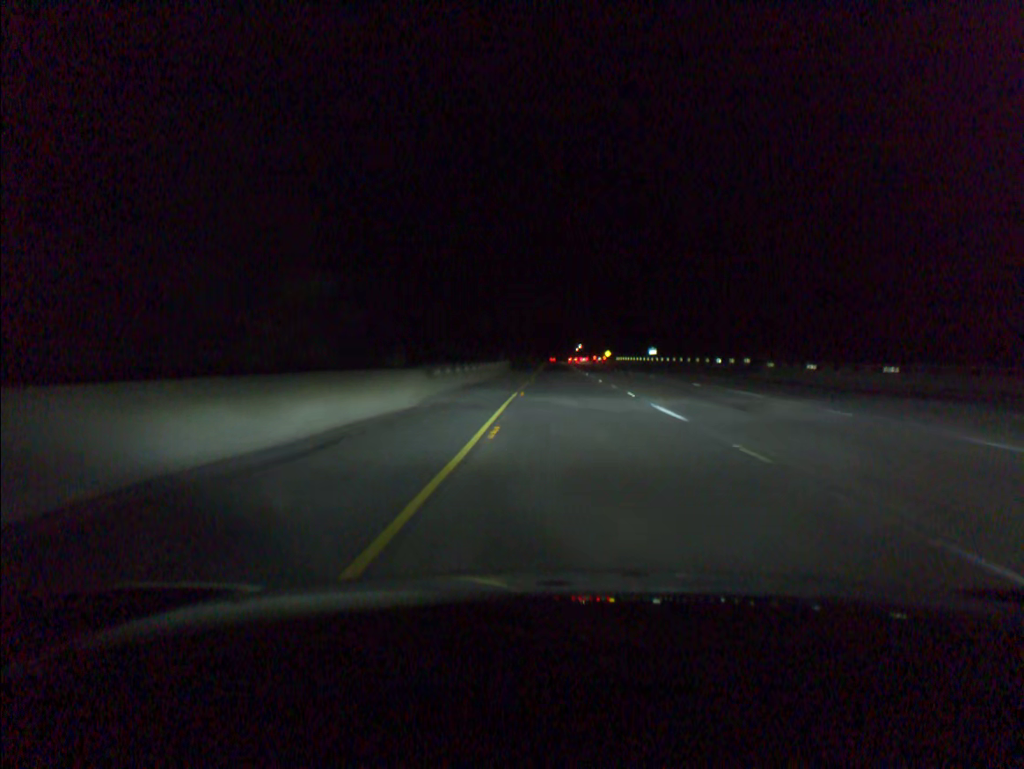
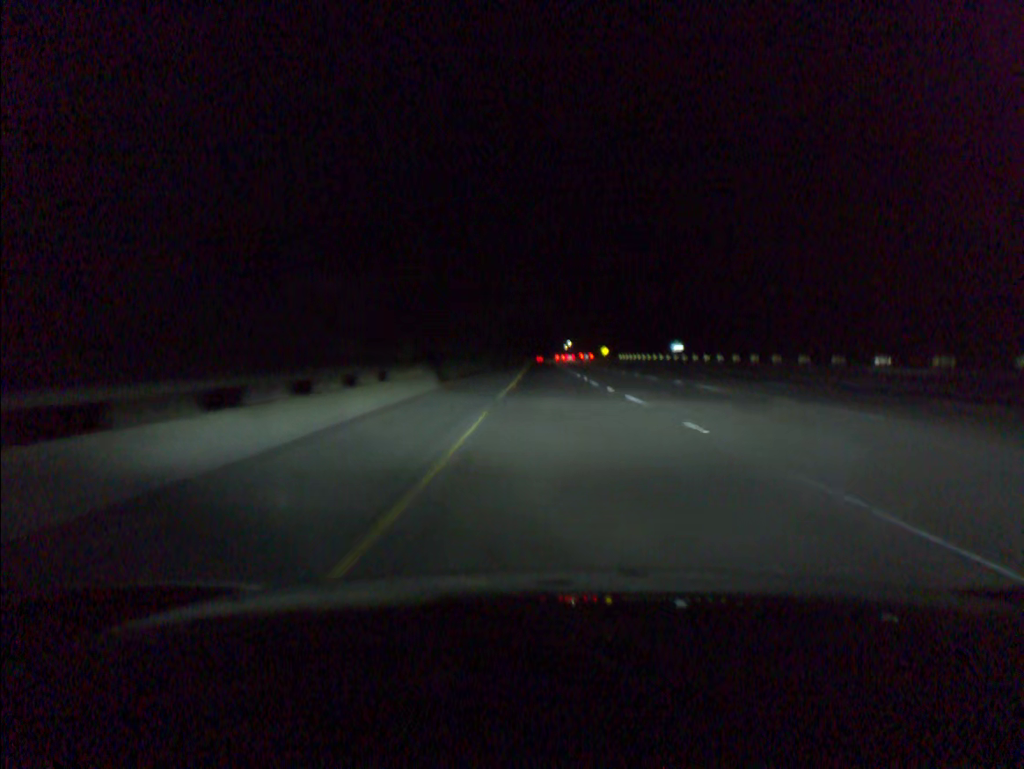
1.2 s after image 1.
(+0.5, +41.2) m; +1°
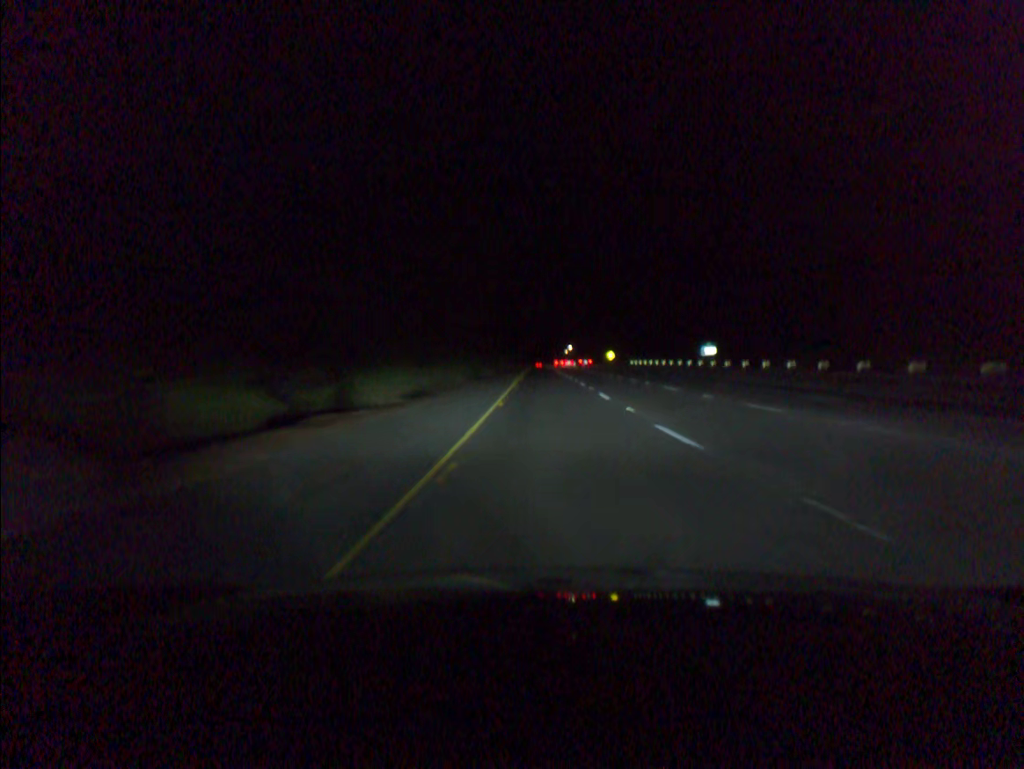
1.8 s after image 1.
(0.0, +20.9) m; 0°
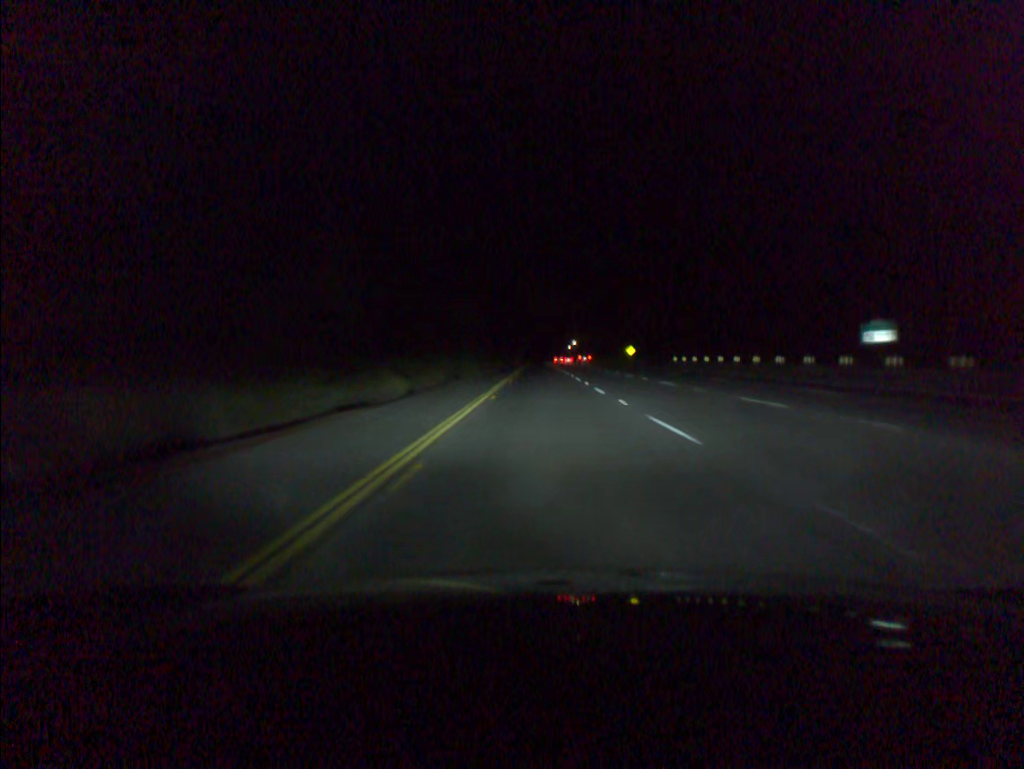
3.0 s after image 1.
(-0.1, +44.1) m; 0°
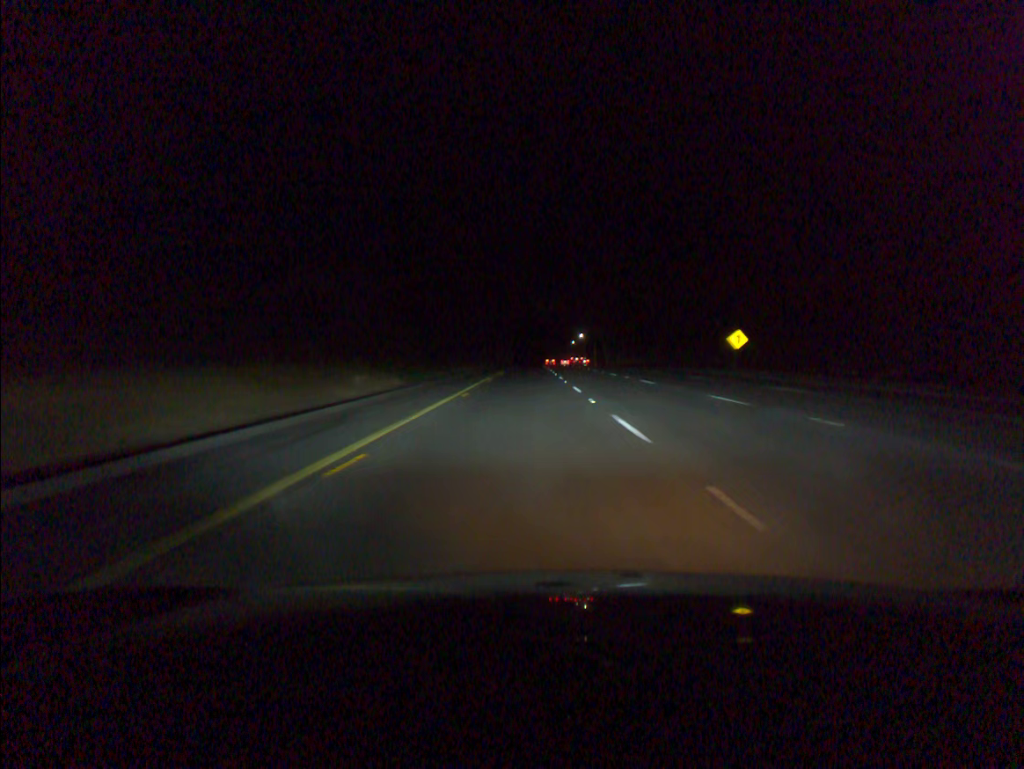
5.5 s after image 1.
(+0.2, +87.1) m; 0°
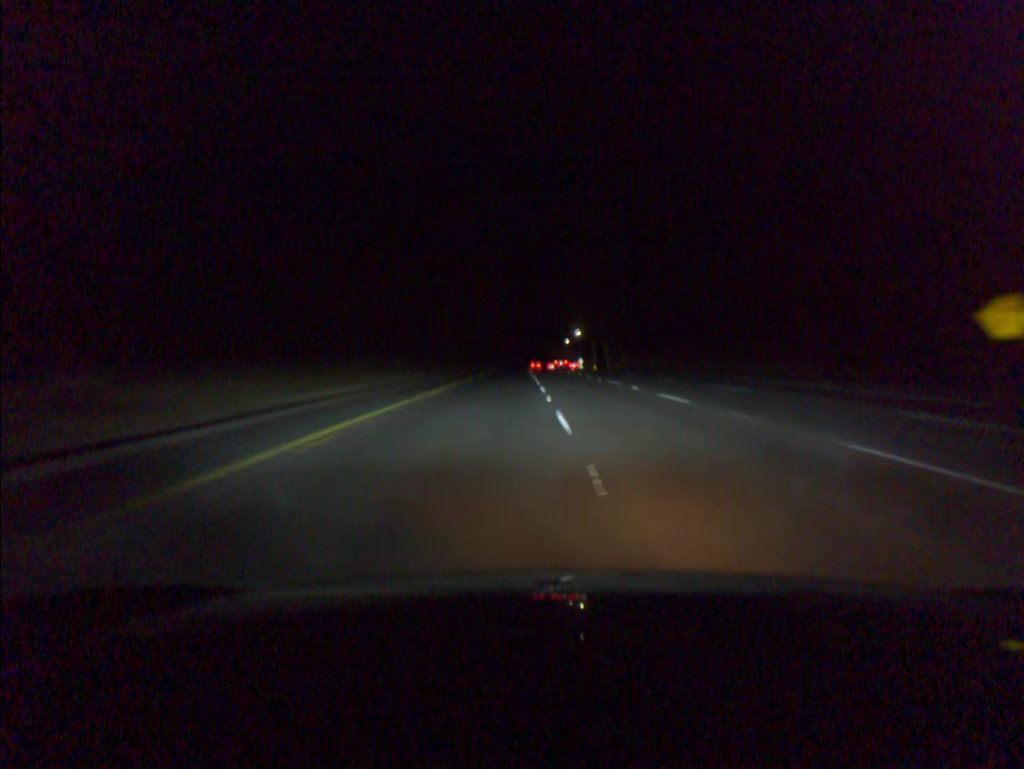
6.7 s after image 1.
(+0.3, +42.1) m; +1°
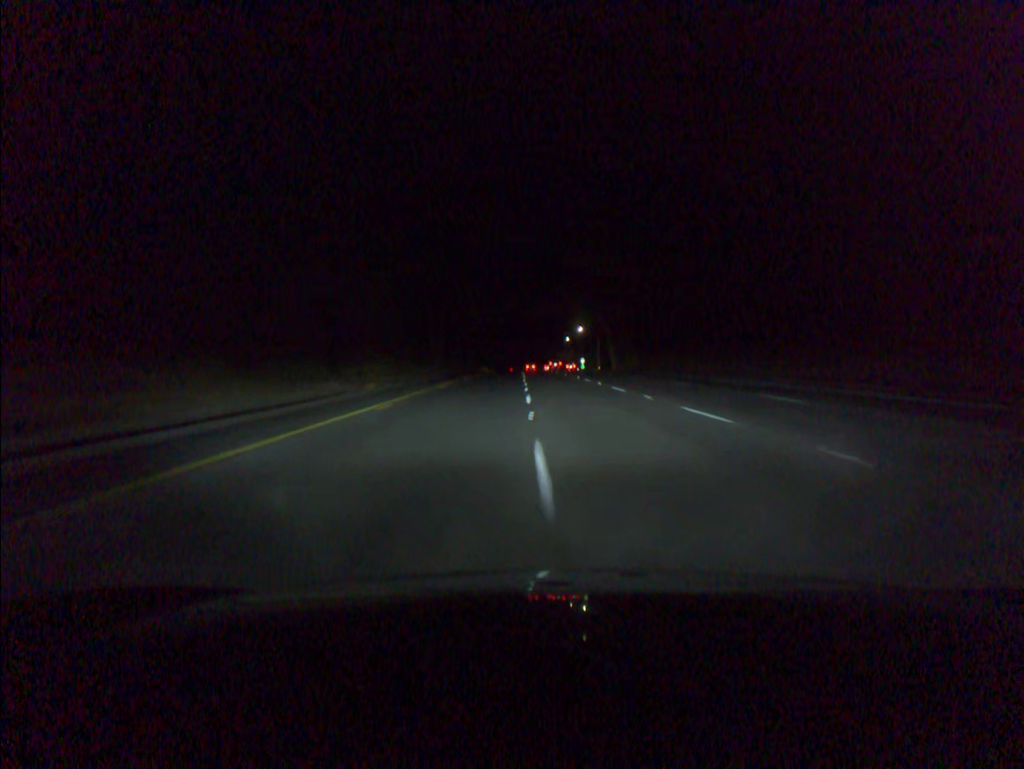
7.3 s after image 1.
(0.0, +21.0) m; 0°
